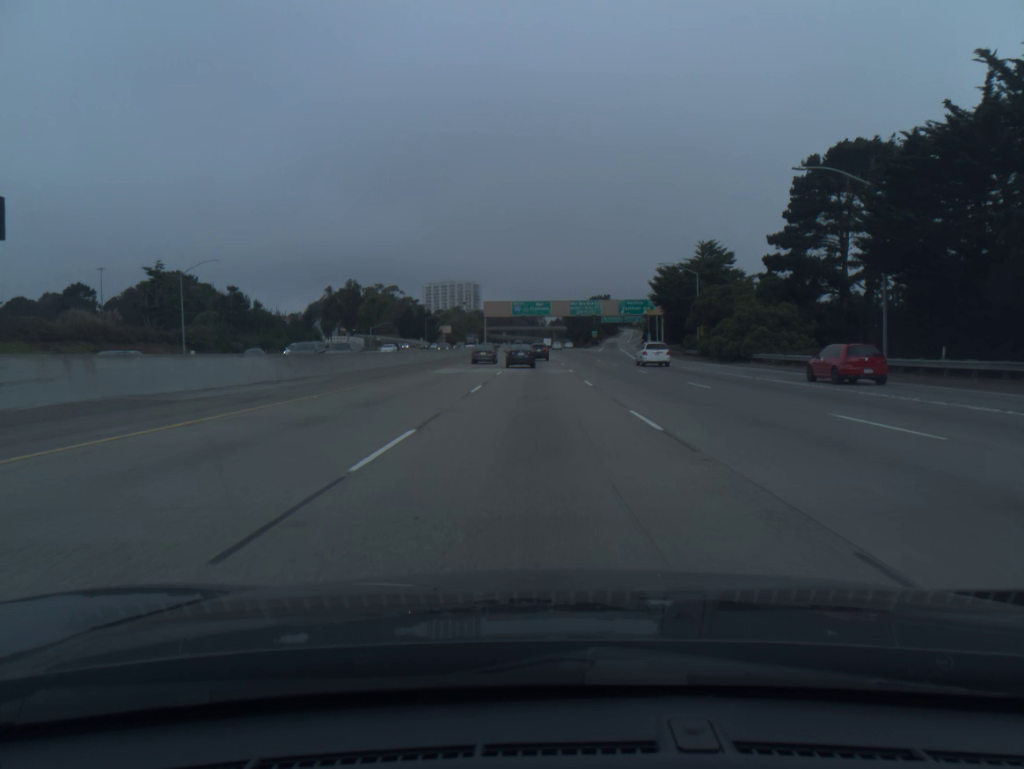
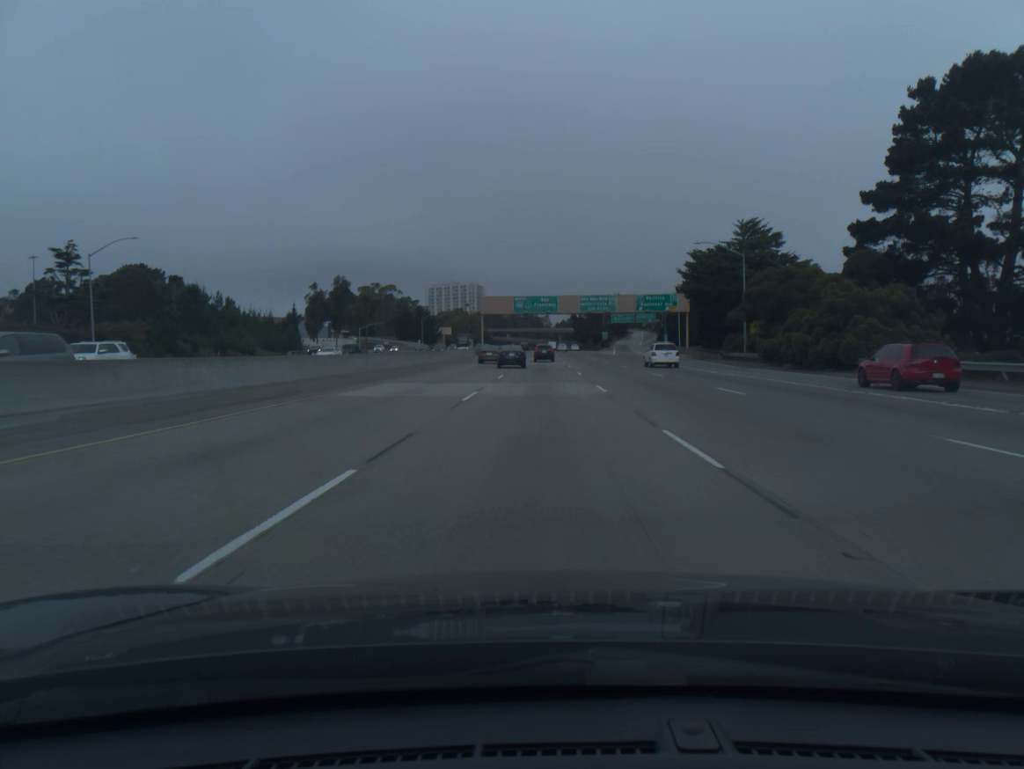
(-0.1, +18.3) m; 0°
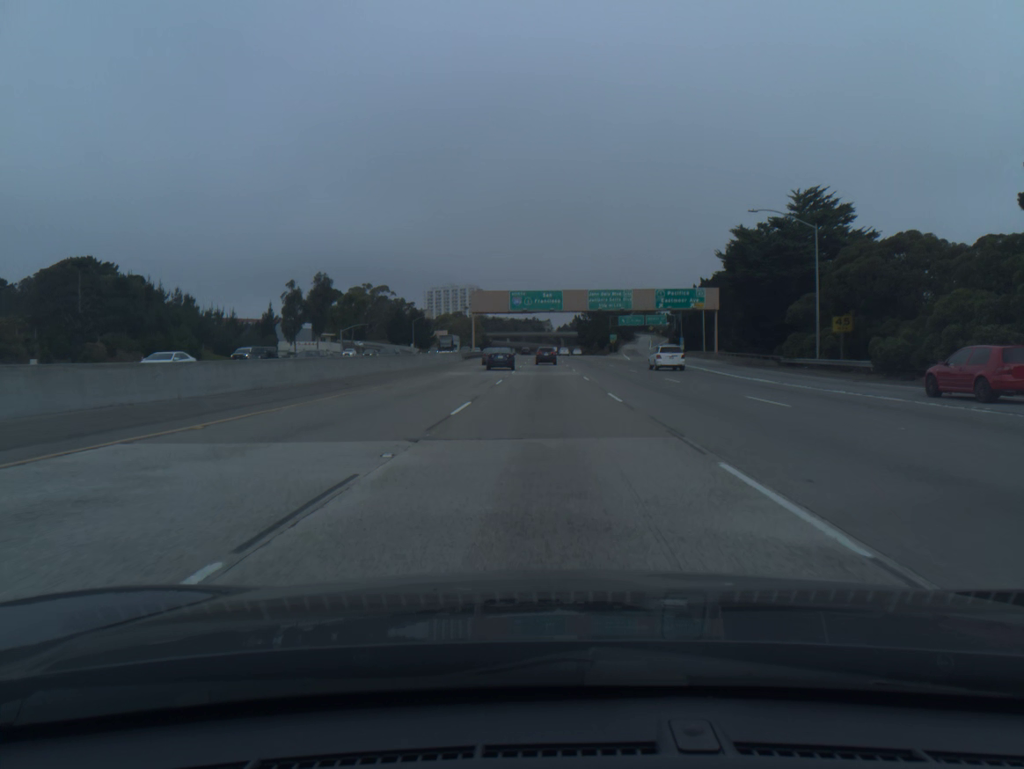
(0.0, +18.0) m; 0°
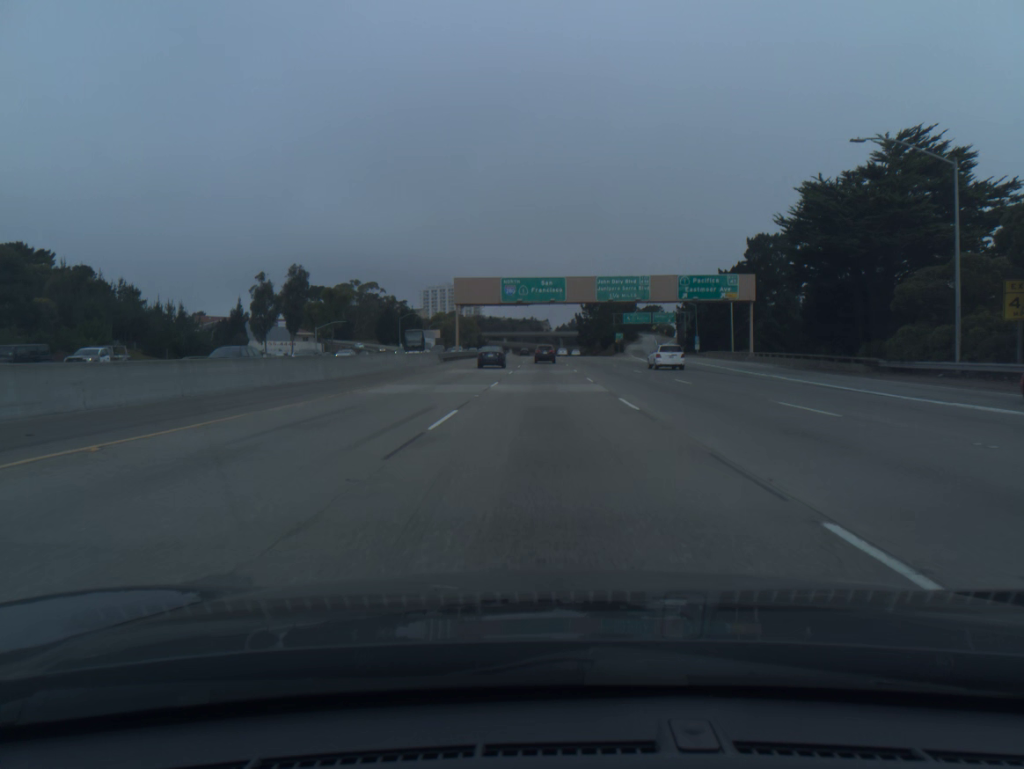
(0.0, +17.7) m; 0°
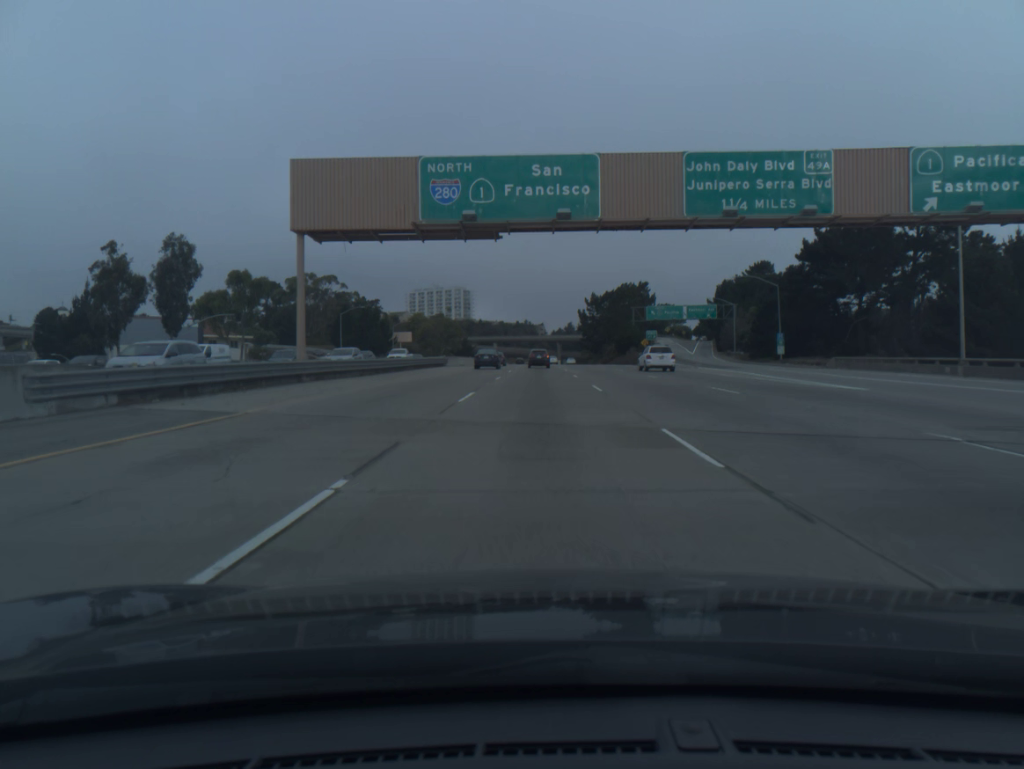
(+0.2, +52.0) m; 0°
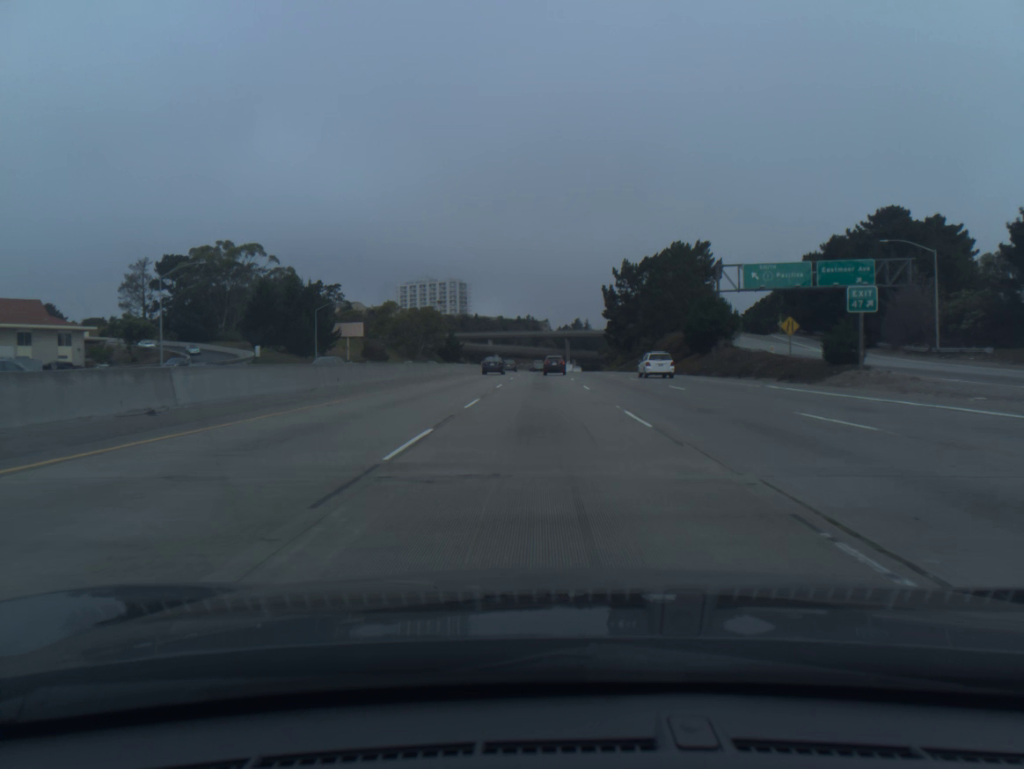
(-0.2, +67.5) m; 0°
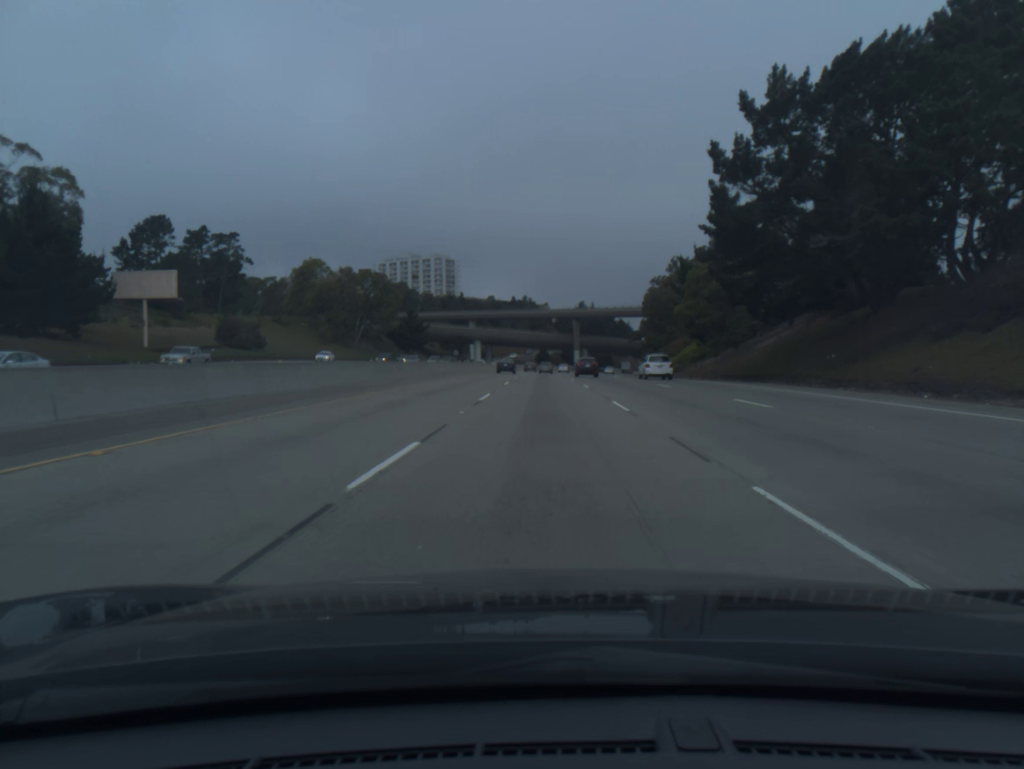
(+0.1, +84.2) m; 0°
